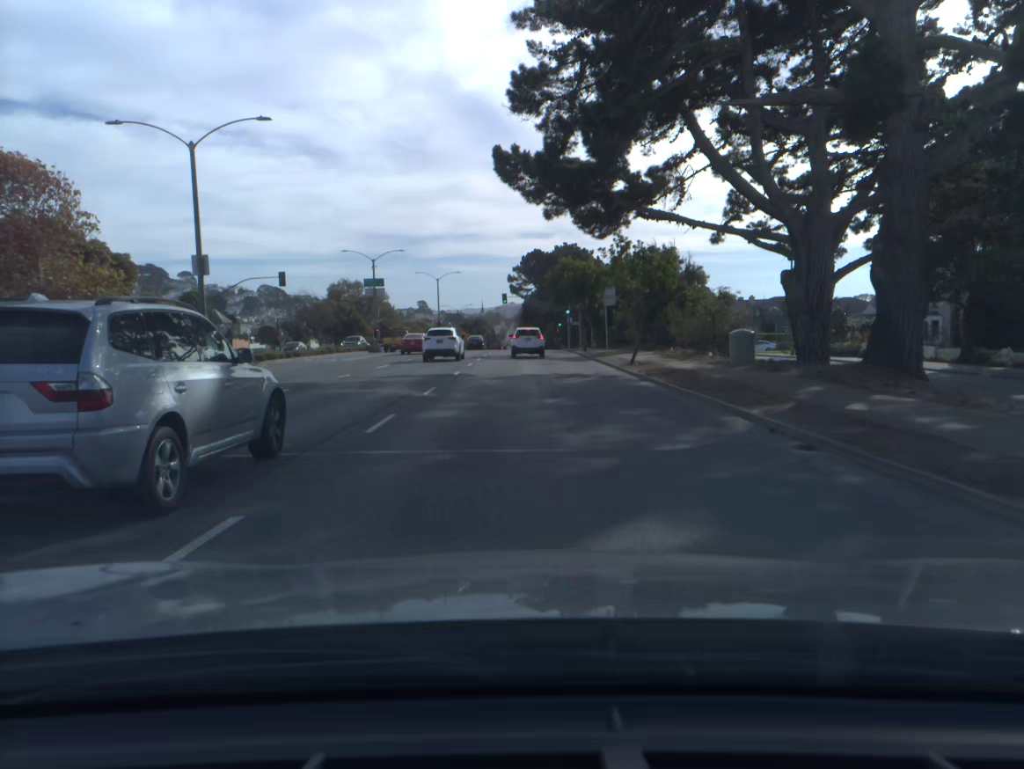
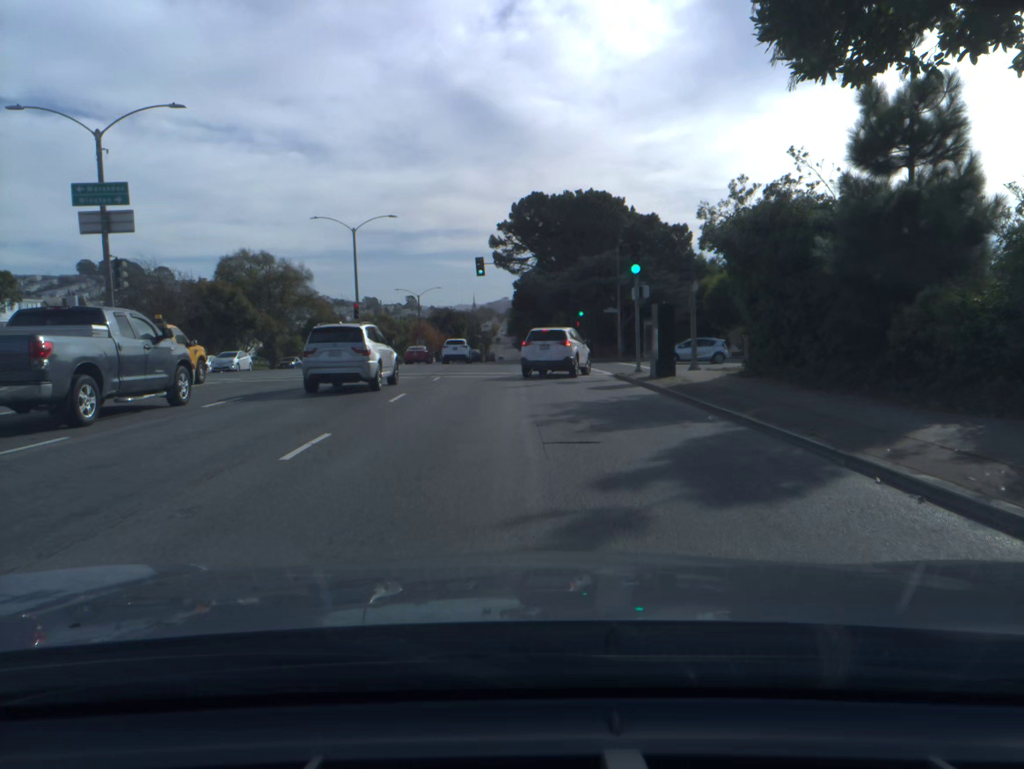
(+0.1, +46.3) m; 0°
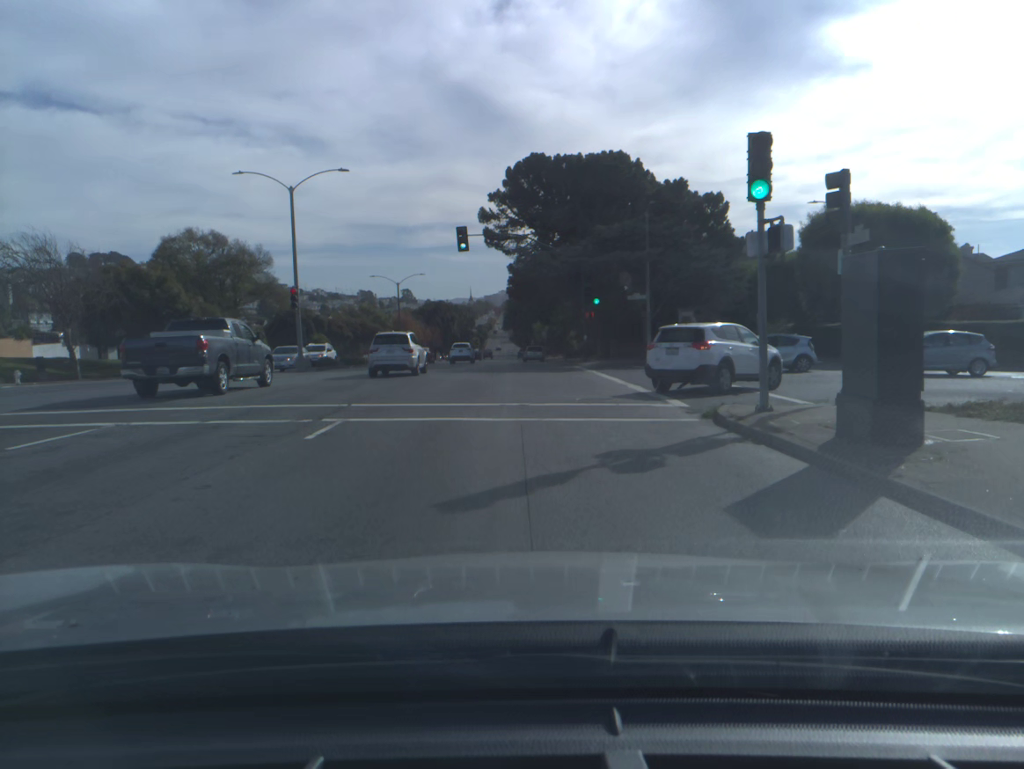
(0.0, +14.0) m; 0°
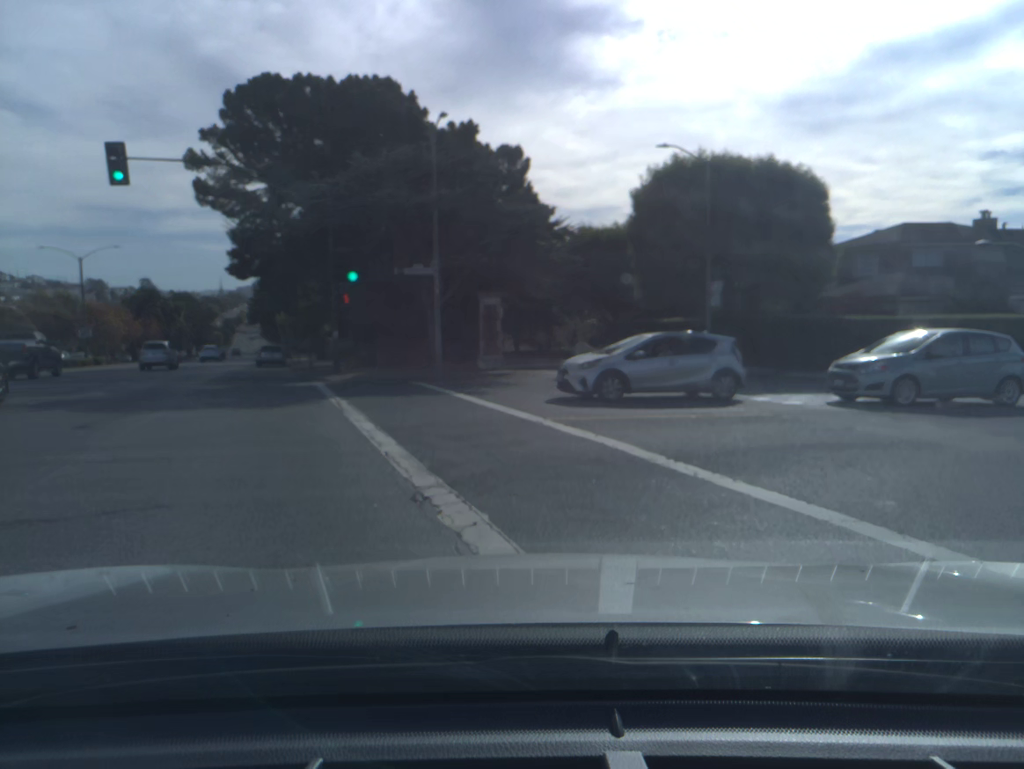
(+1.4, +15.7) m; +20°
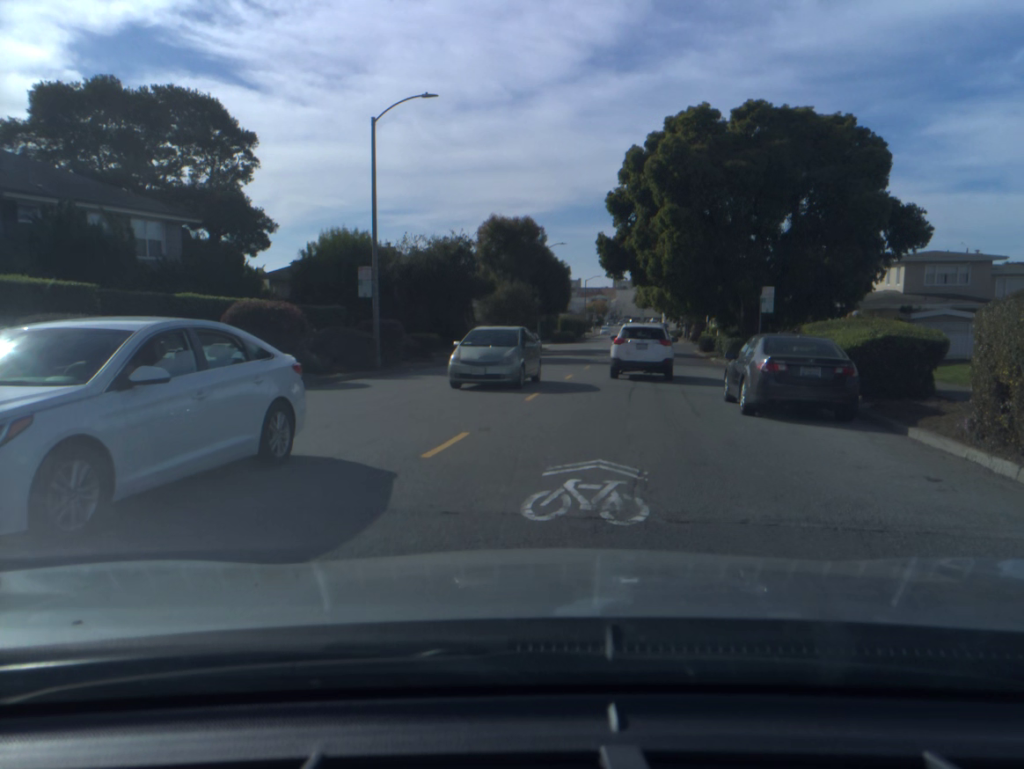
(+12.3, +16.1) m; +61°
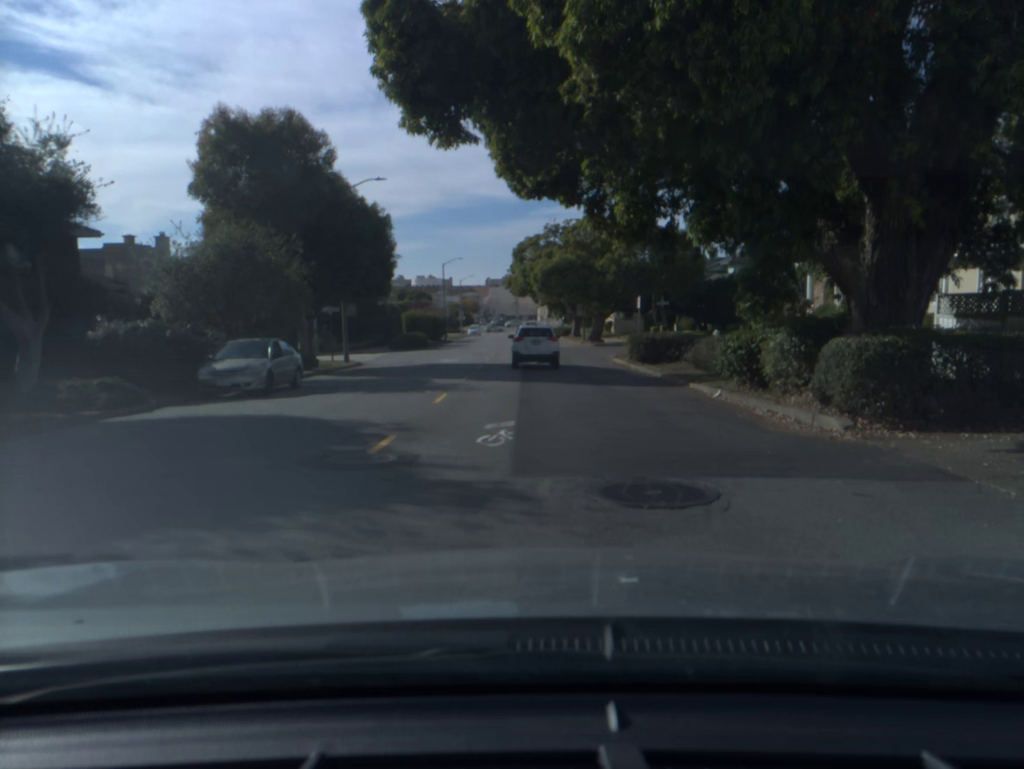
(+3.1, +28.6) m; +7°
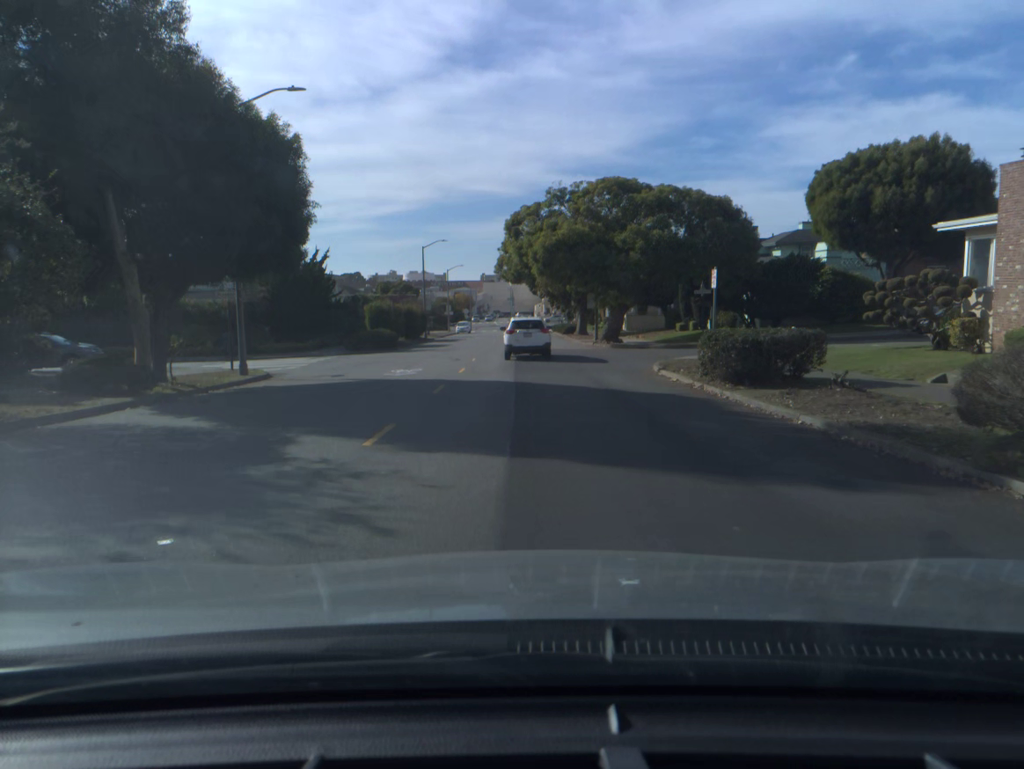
(+0.1, +13.4) m; +1°
